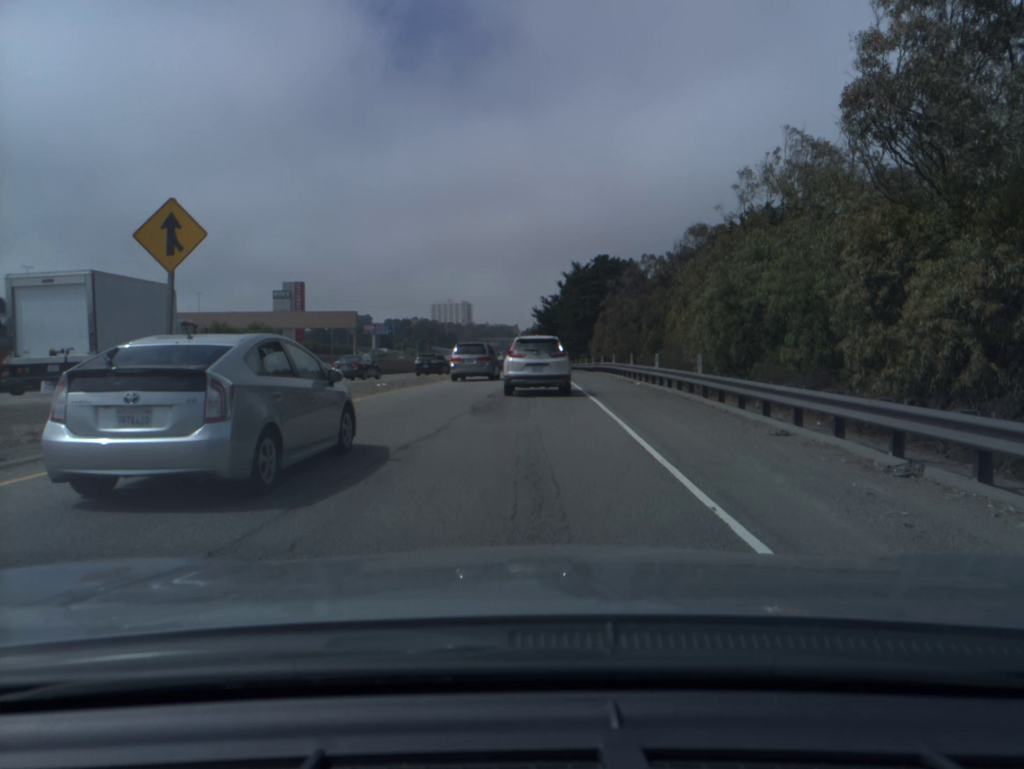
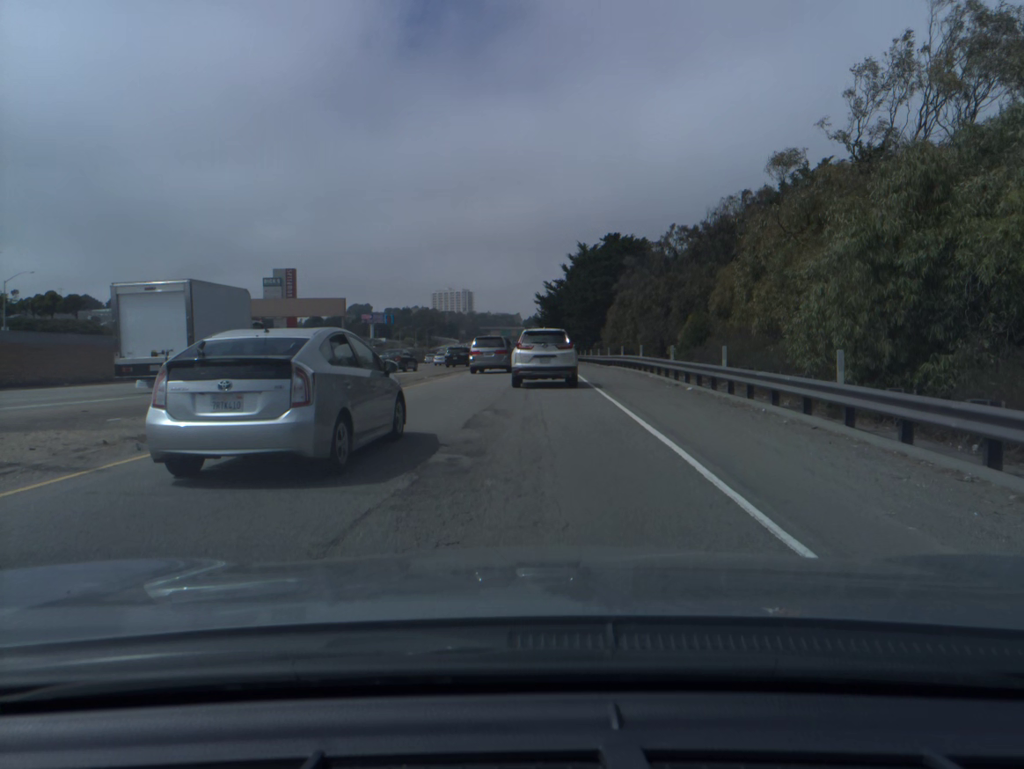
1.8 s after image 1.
(0.0, +9.2) m; 0°
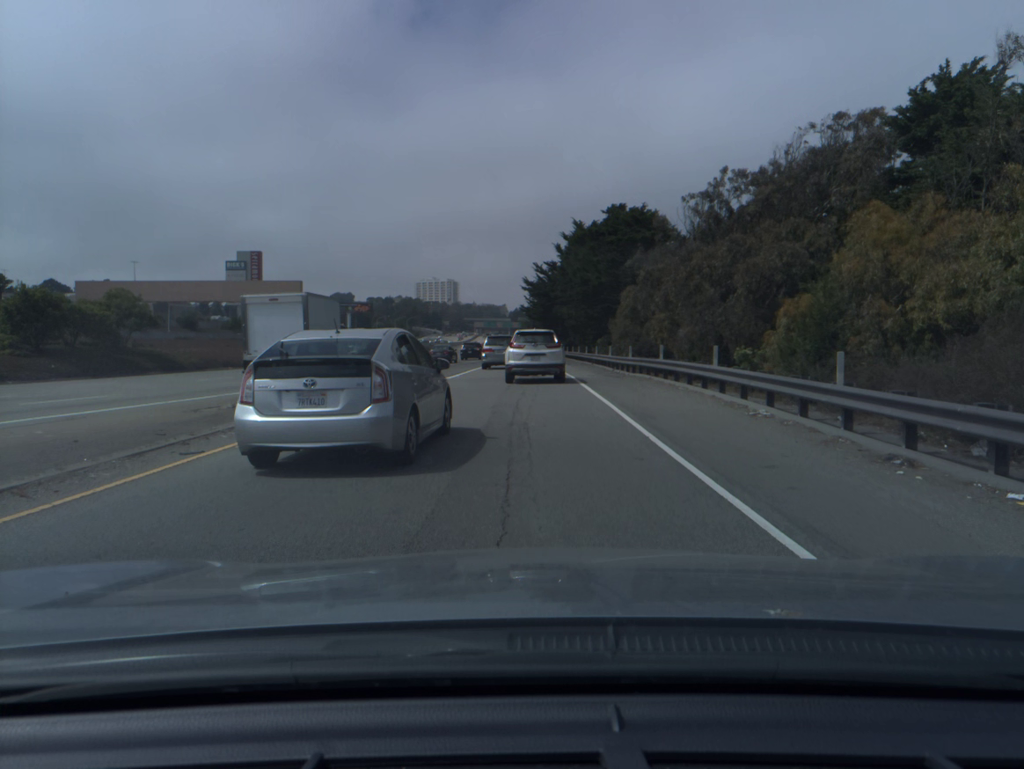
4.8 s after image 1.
(+0.1, +15.4) m; +1°
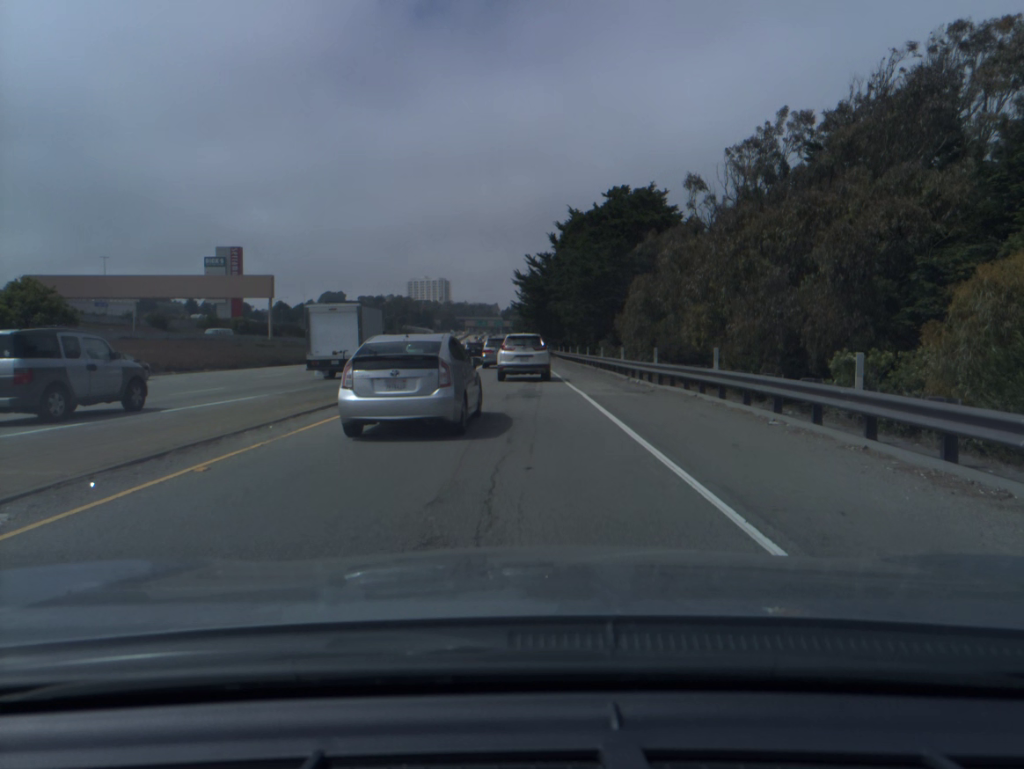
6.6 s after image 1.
(0.0, +9.0) m; 0°
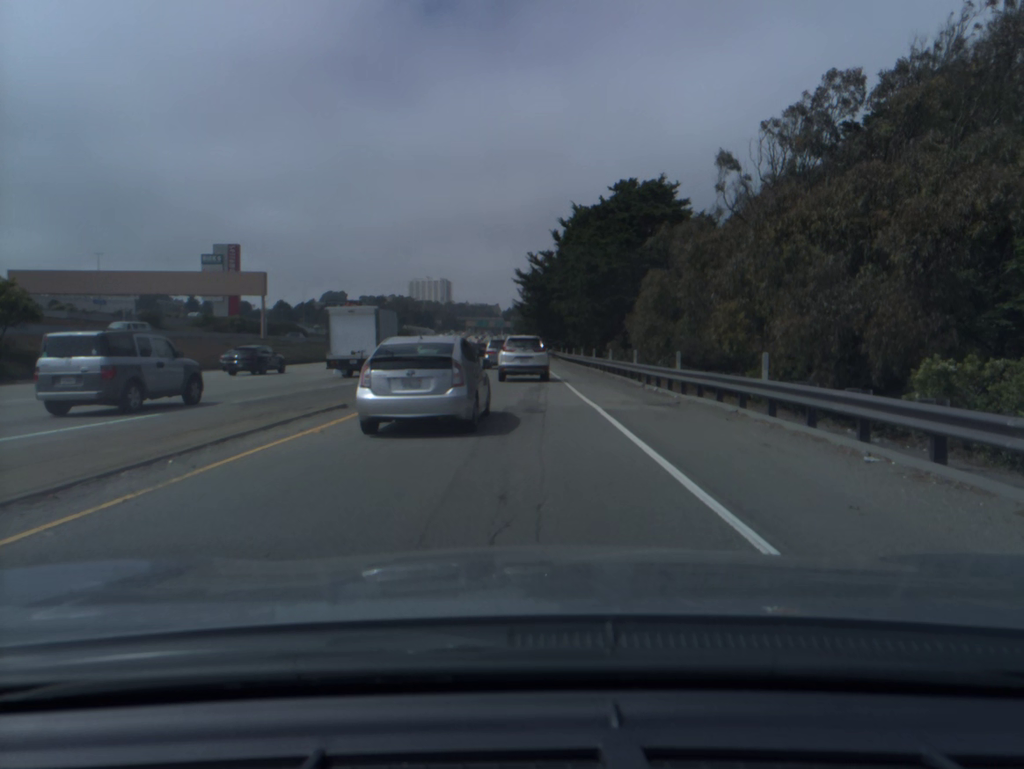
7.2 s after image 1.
(0.0, +3.7) m; 0°
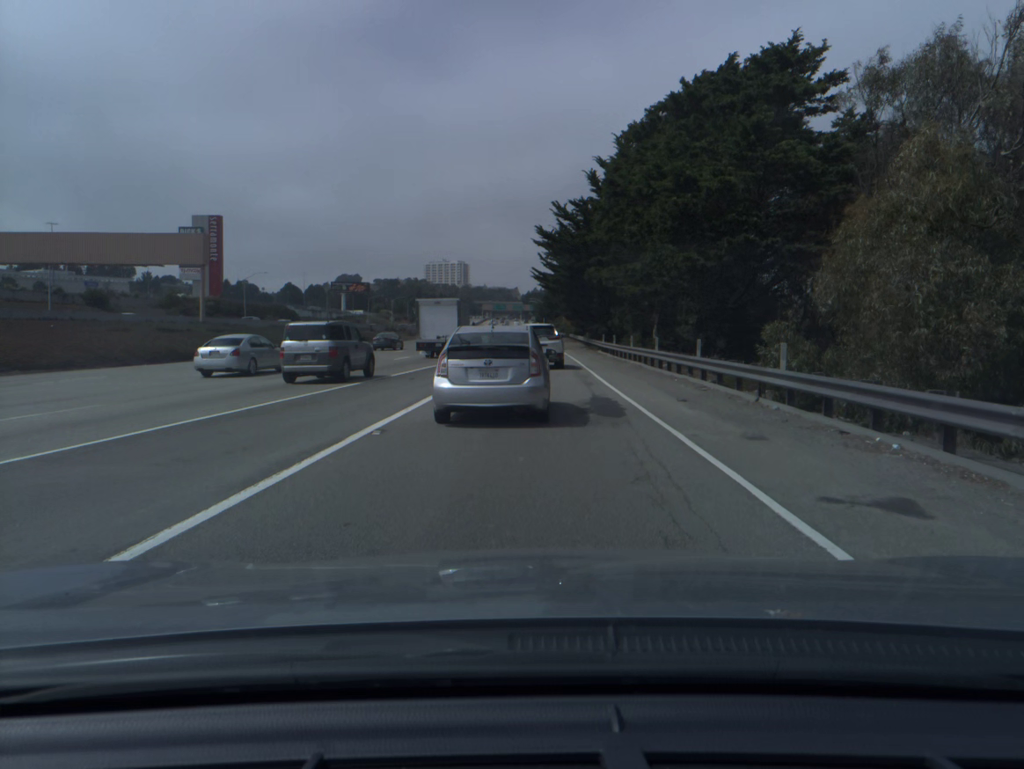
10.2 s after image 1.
(-0.4, +22.3) m; -1°
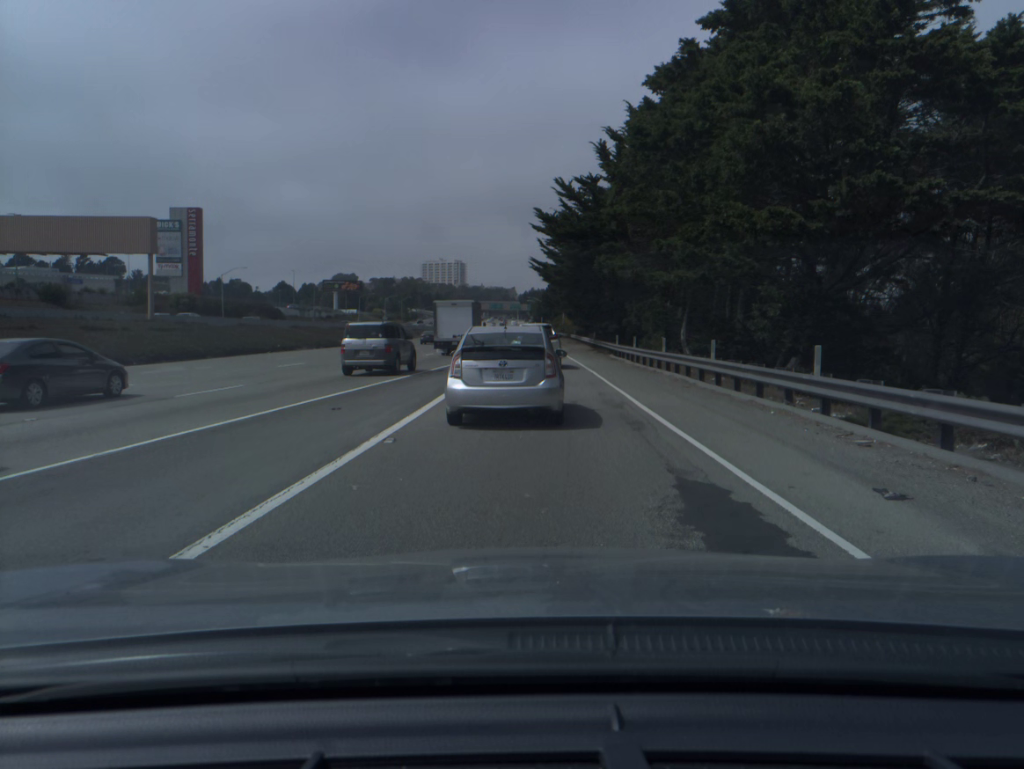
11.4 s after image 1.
(0.0, +9.3) m; 0°
